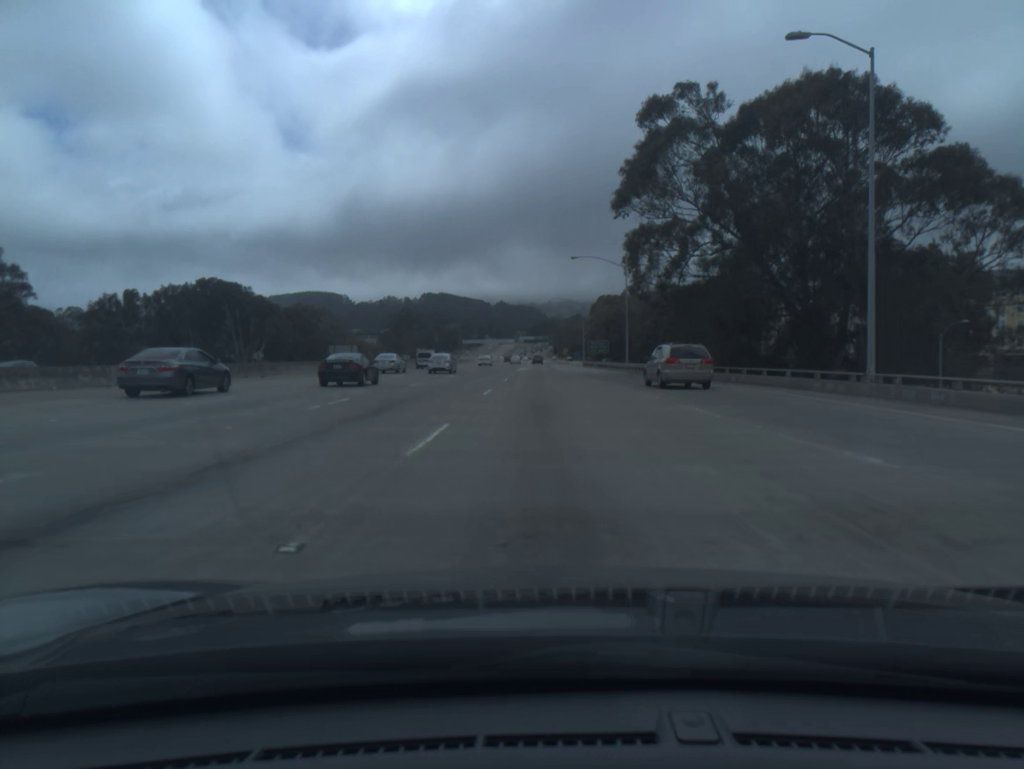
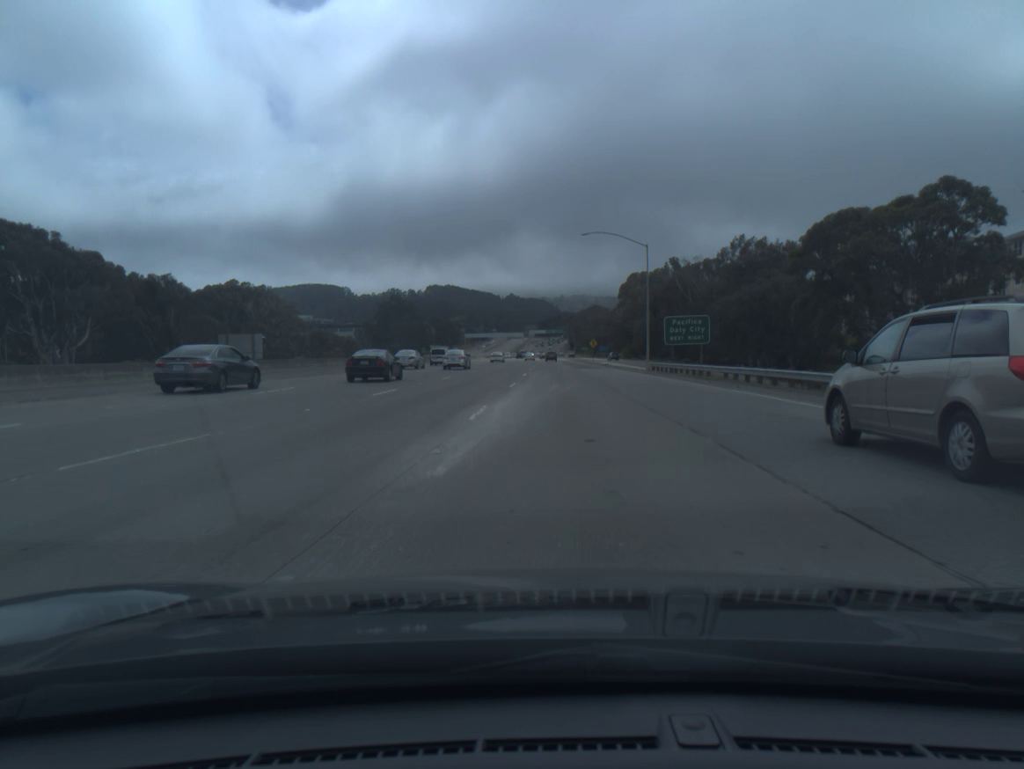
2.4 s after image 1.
(-0.8, +69.0) m; -1°
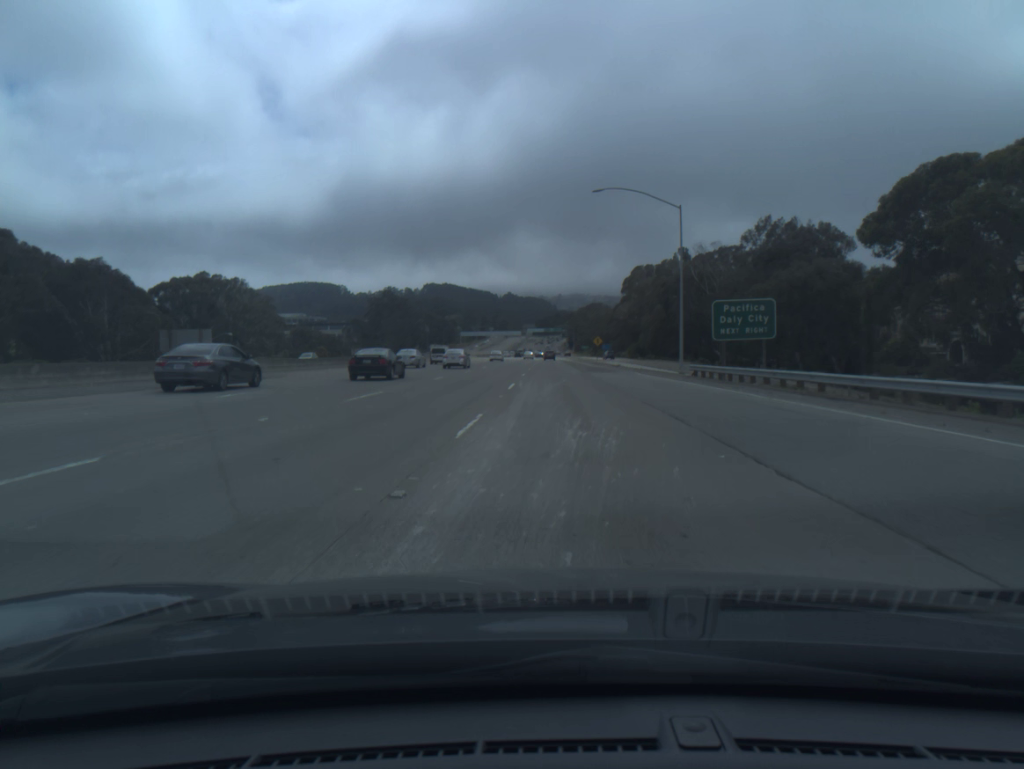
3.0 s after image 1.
(0.0, +17.6) m; 0°
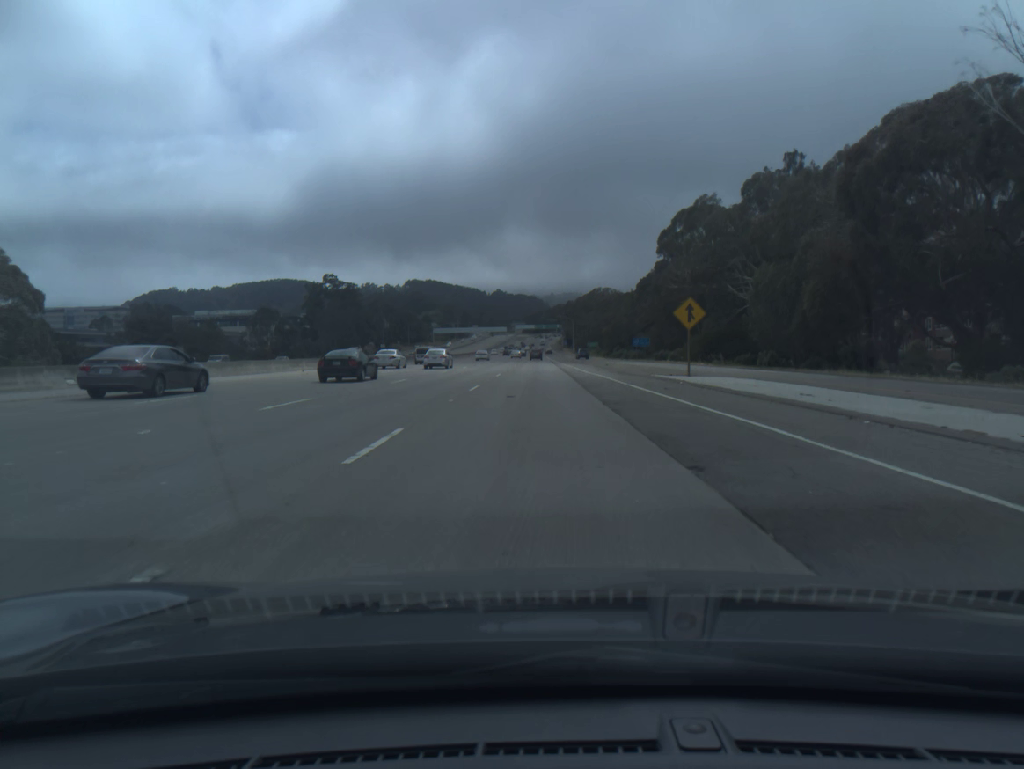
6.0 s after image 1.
(+1.5, +89.6) m; +1°
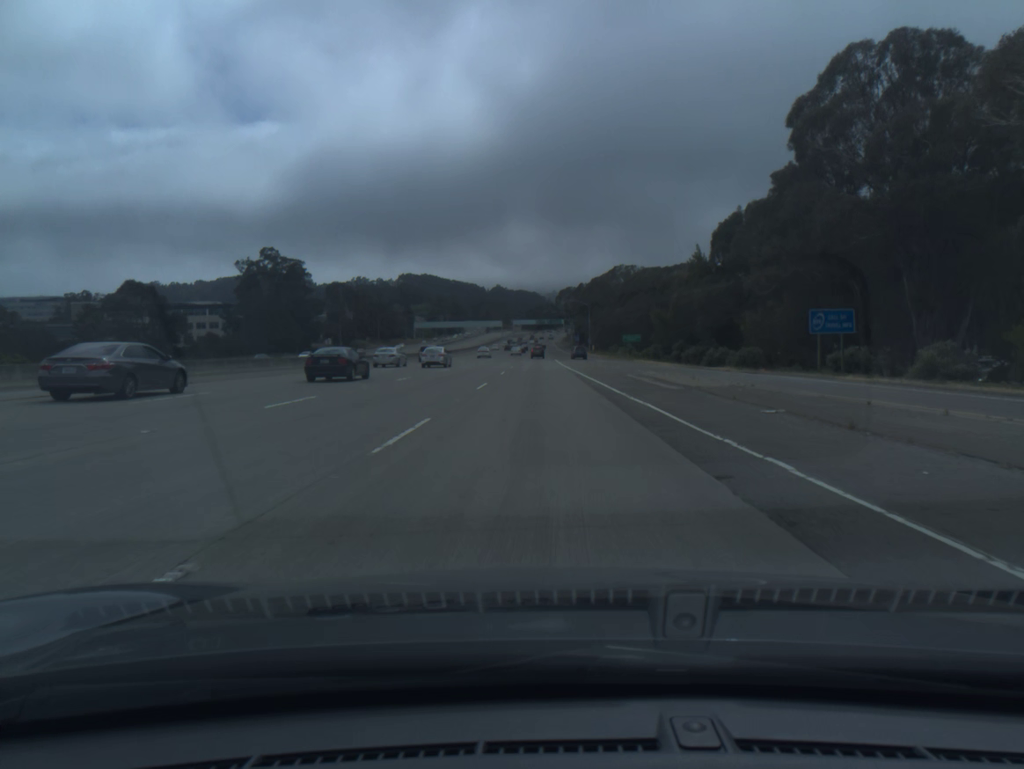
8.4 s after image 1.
(-0.5, +72.7) m; 0°
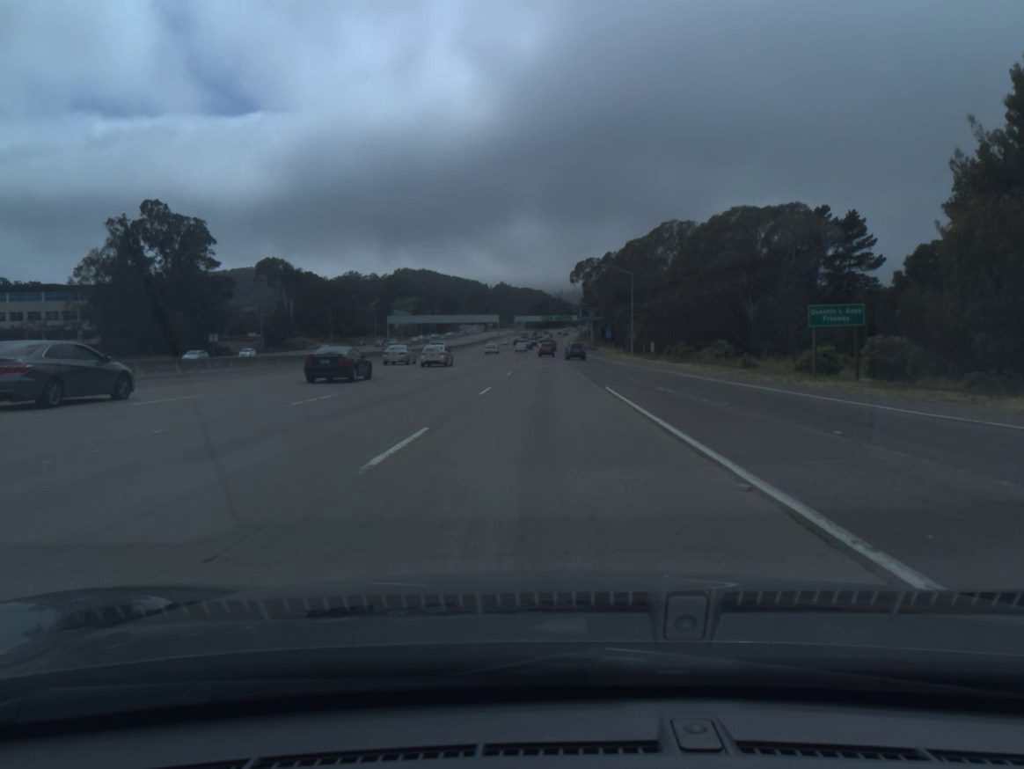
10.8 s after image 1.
(-0.3, +72.7) m; 0°
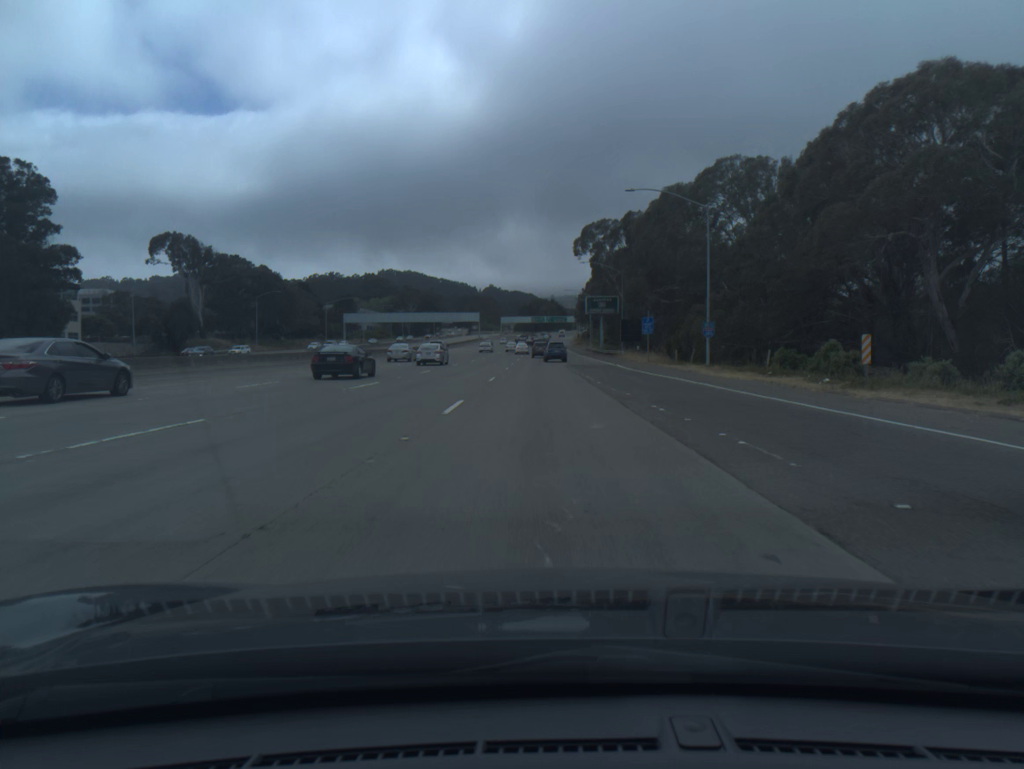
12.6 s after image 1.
(+0.2, +52.1) m; +1°
